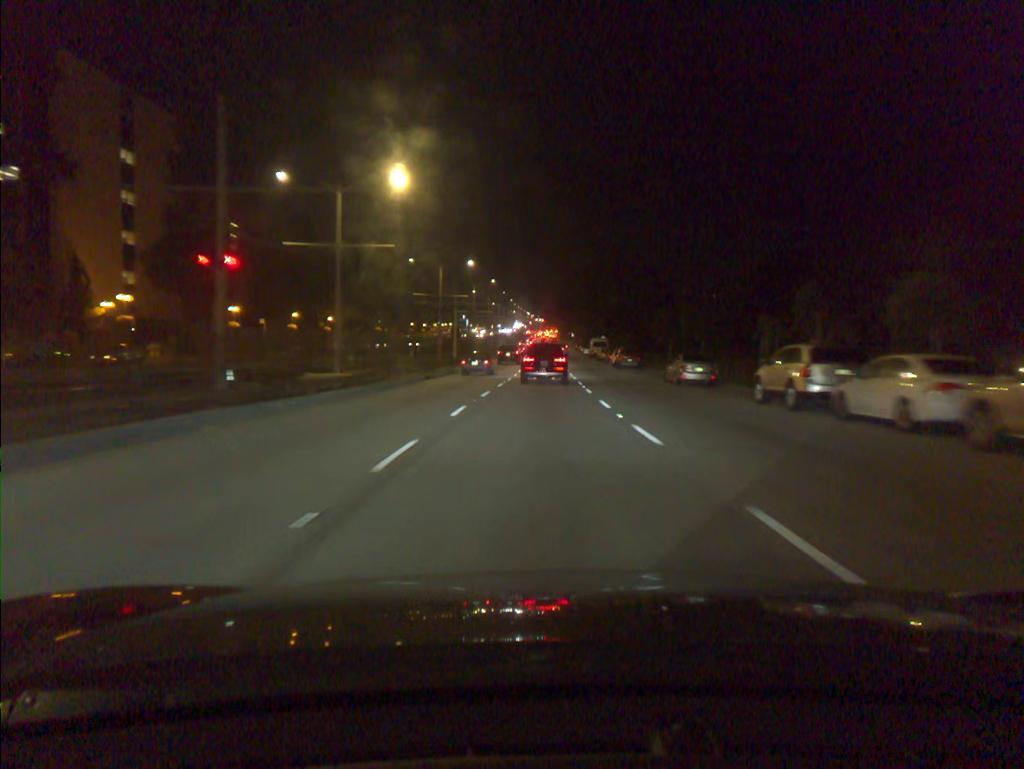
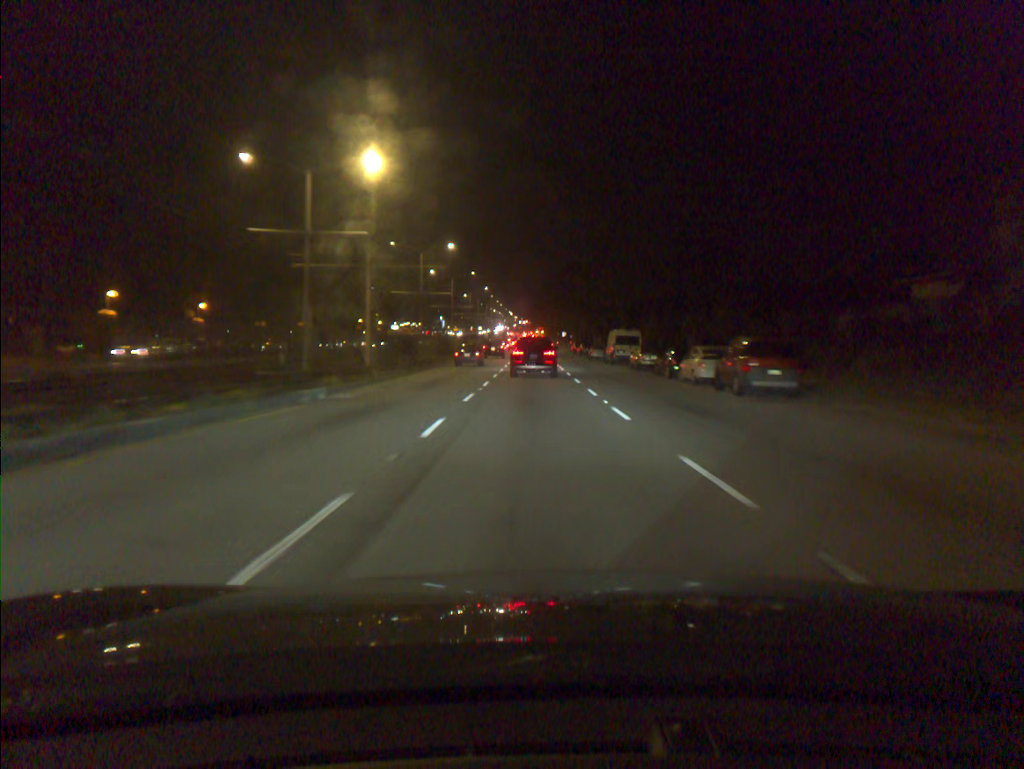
(+0.4, +40.7) m; +1°
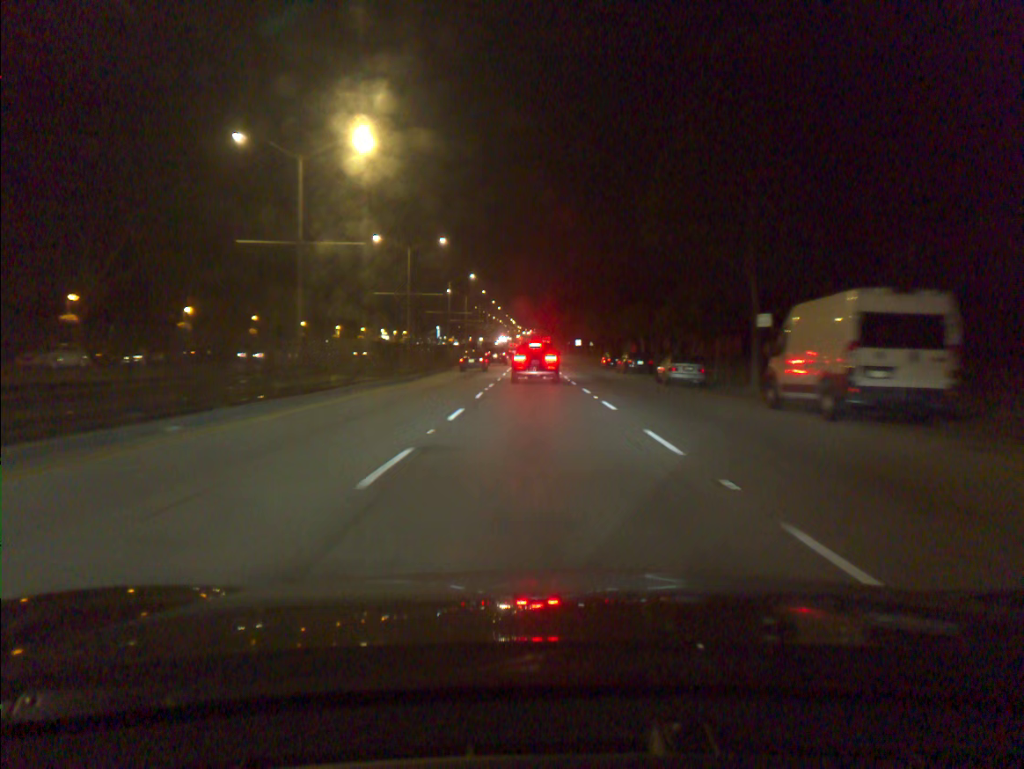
(-0.2, +40.7) m; 0°
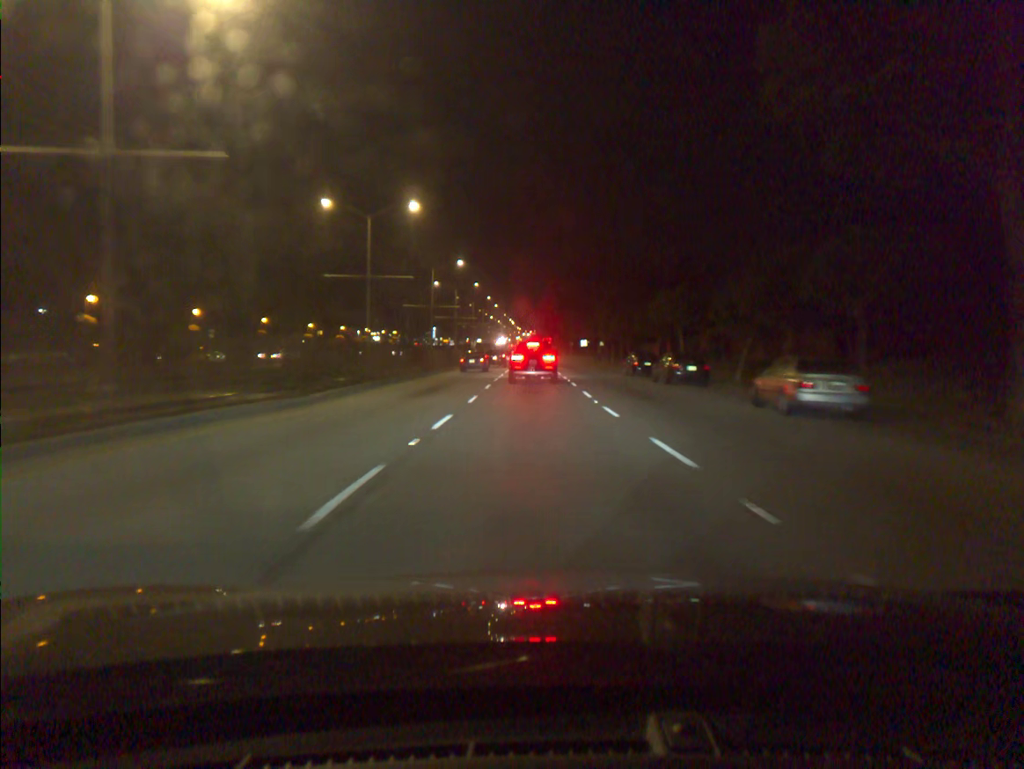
(0.0, +16.0) m; 0°
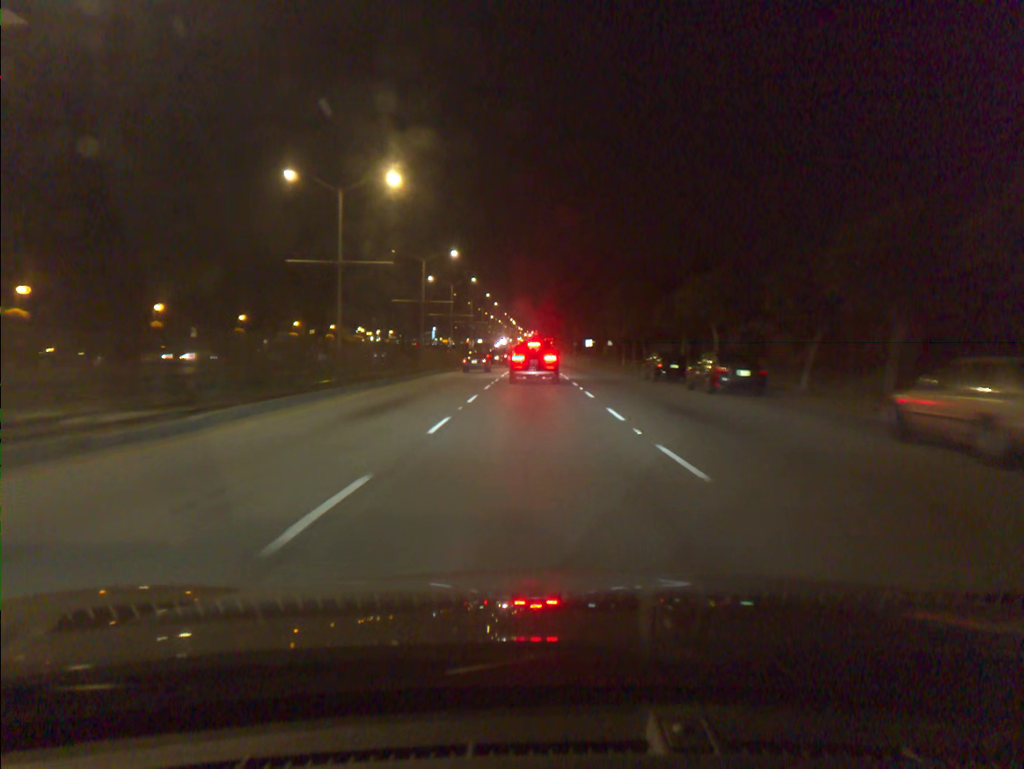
(0.0, +7.9) m; 0°
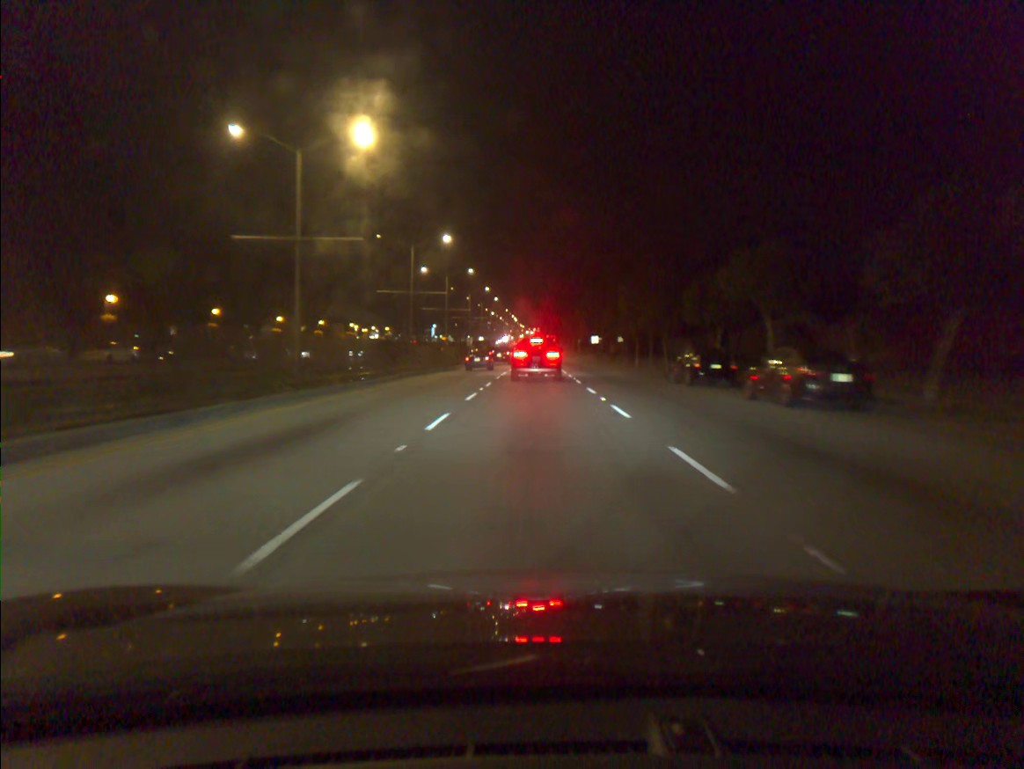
(0.0, +7.9) m; 0°
